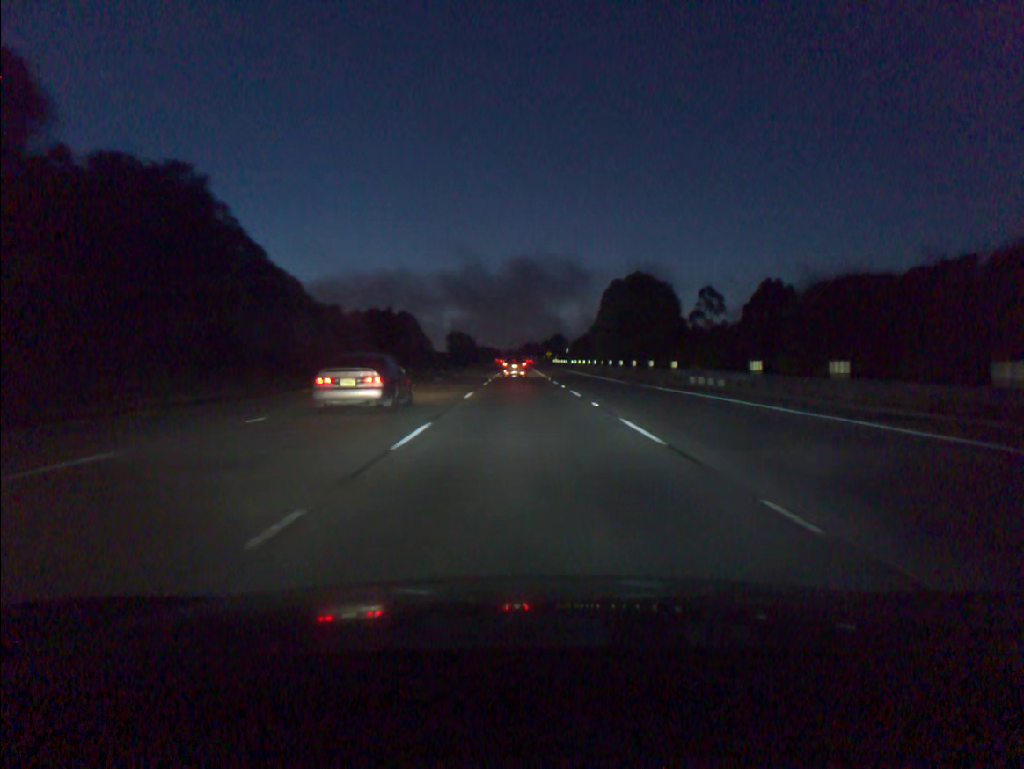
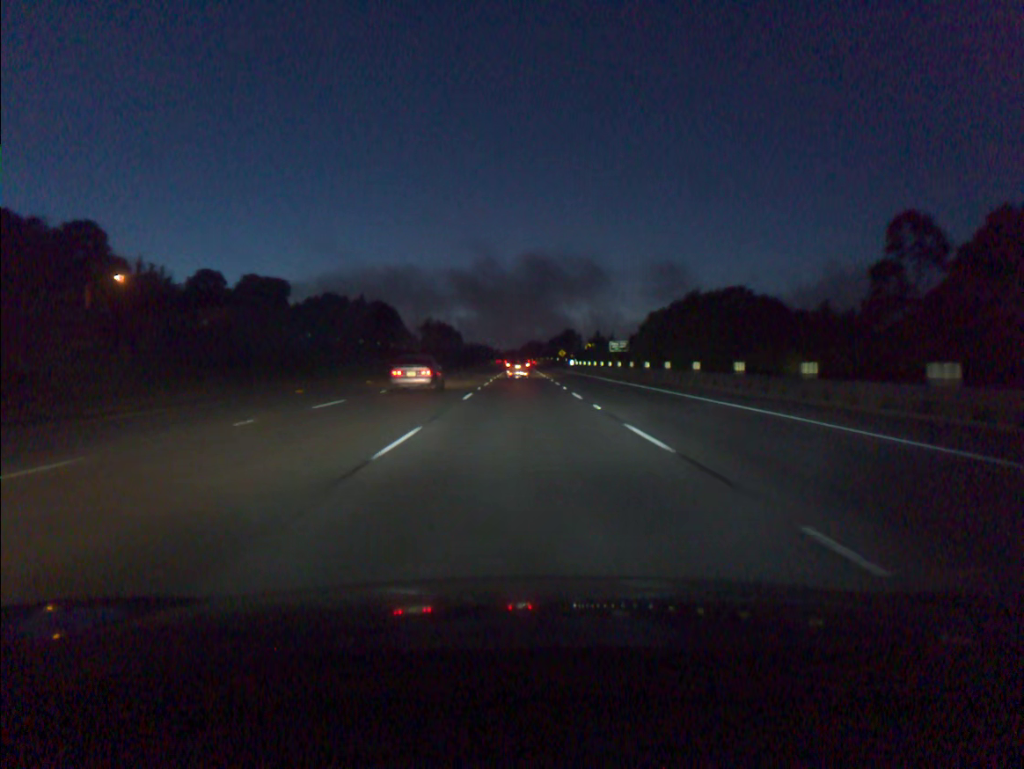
(0.0, +73.9) m; 0°
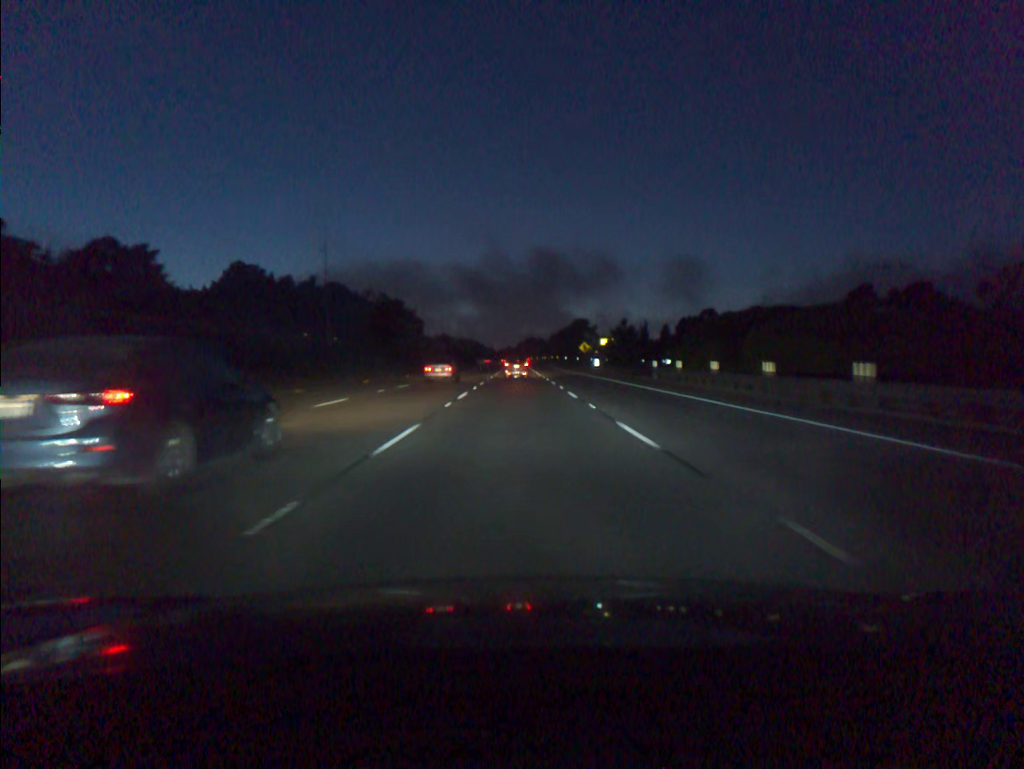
(+0.1, +72.6) m; 0°
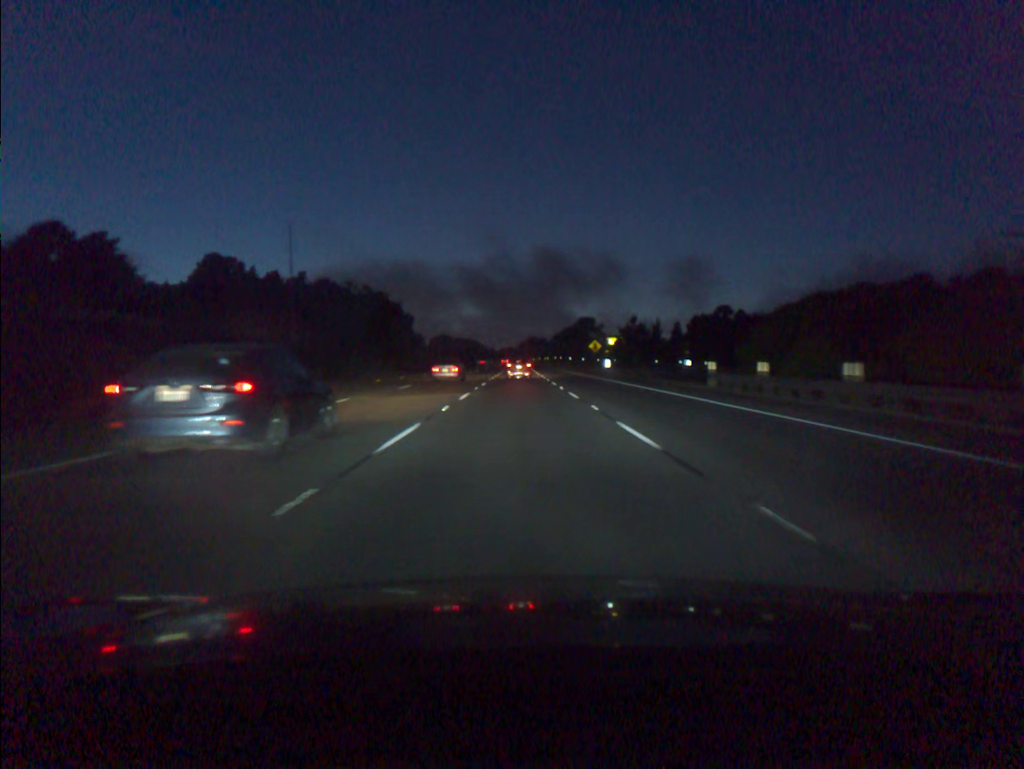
(0.0, +14.4) m; 0°
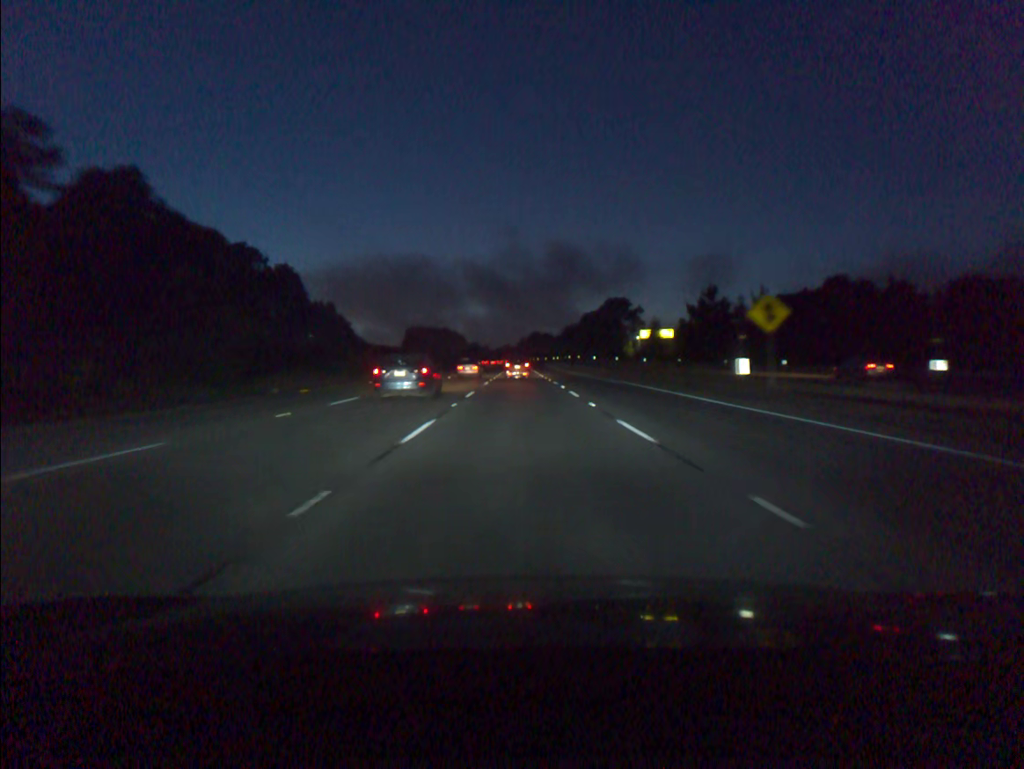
(-0.2, +72.0) m; 0°
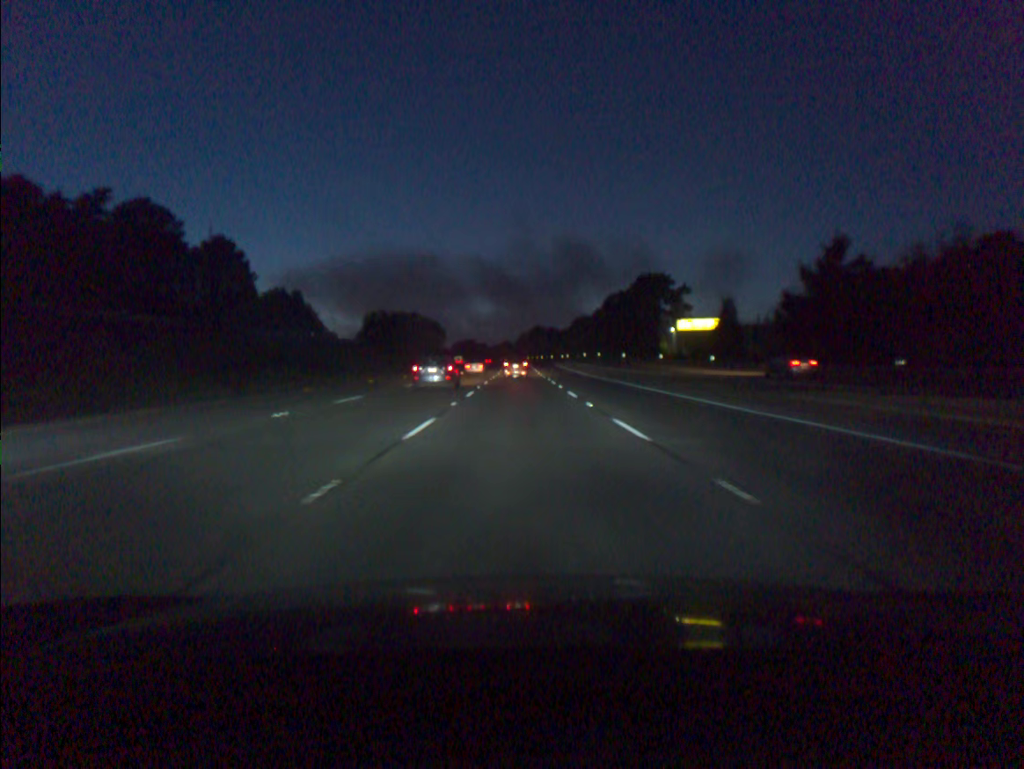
(+0.1, +43.1) m; 0°
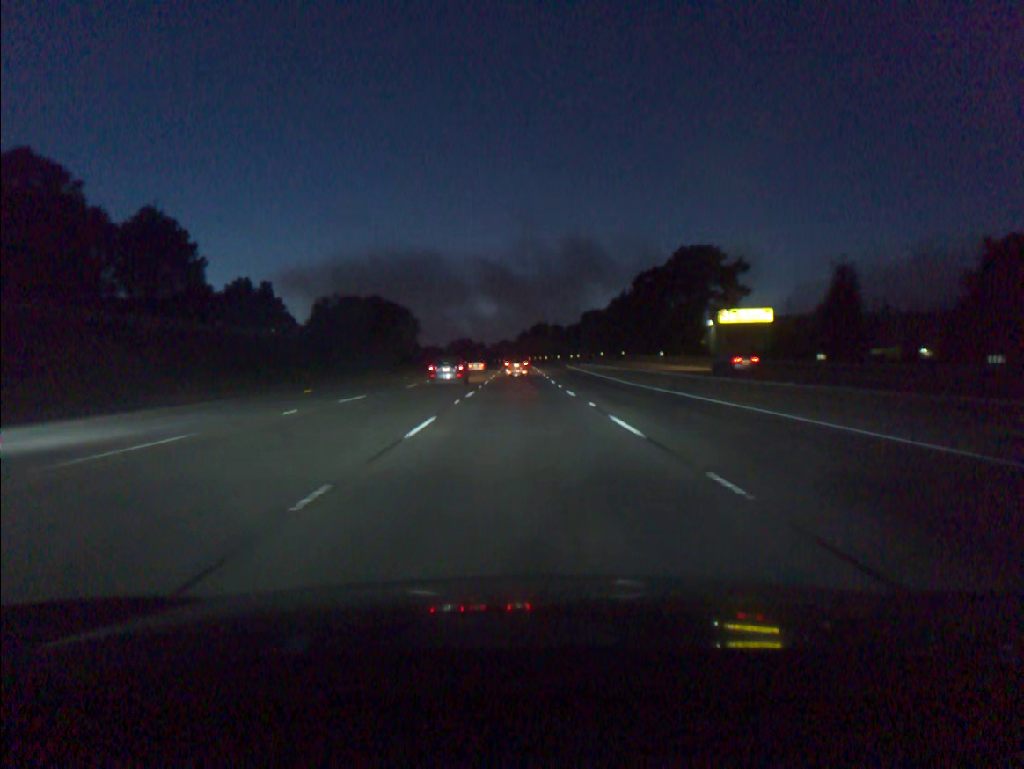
(0.0, +28.8) m; 0°
